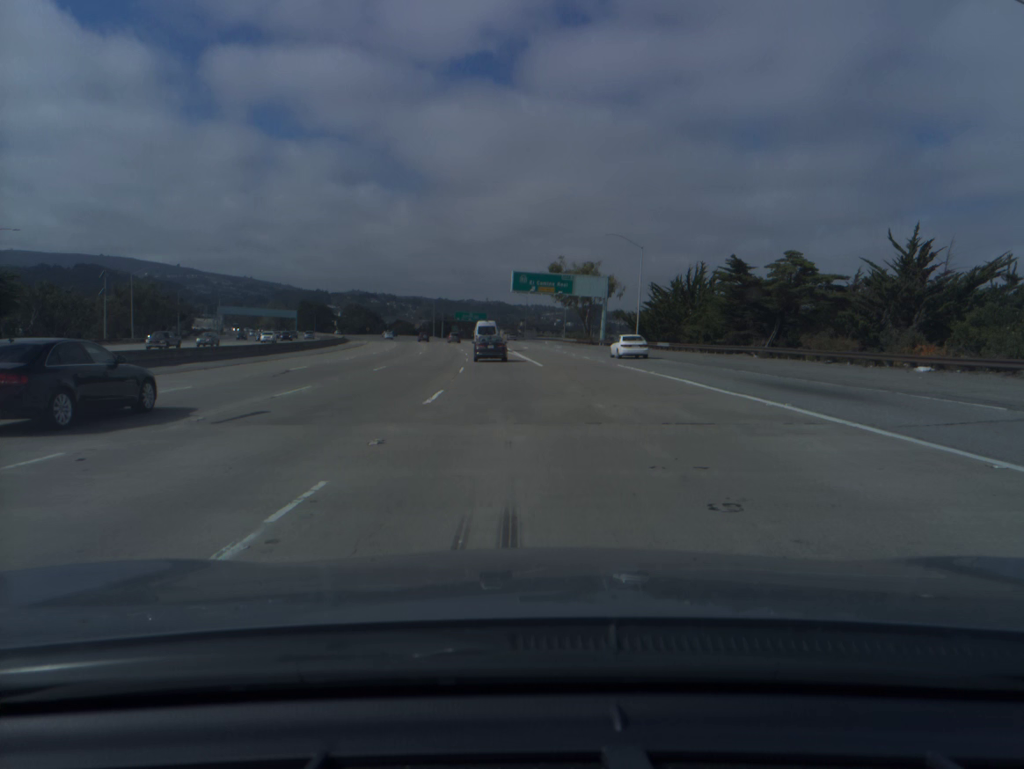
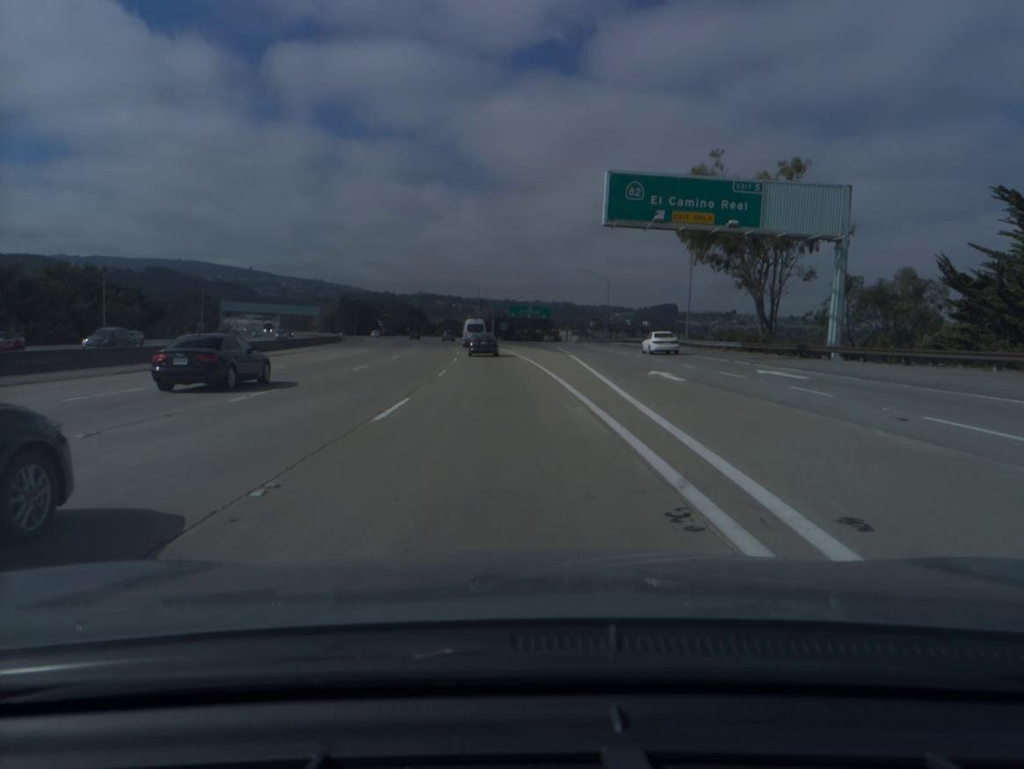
(-2.2, +61.4) m; -5°
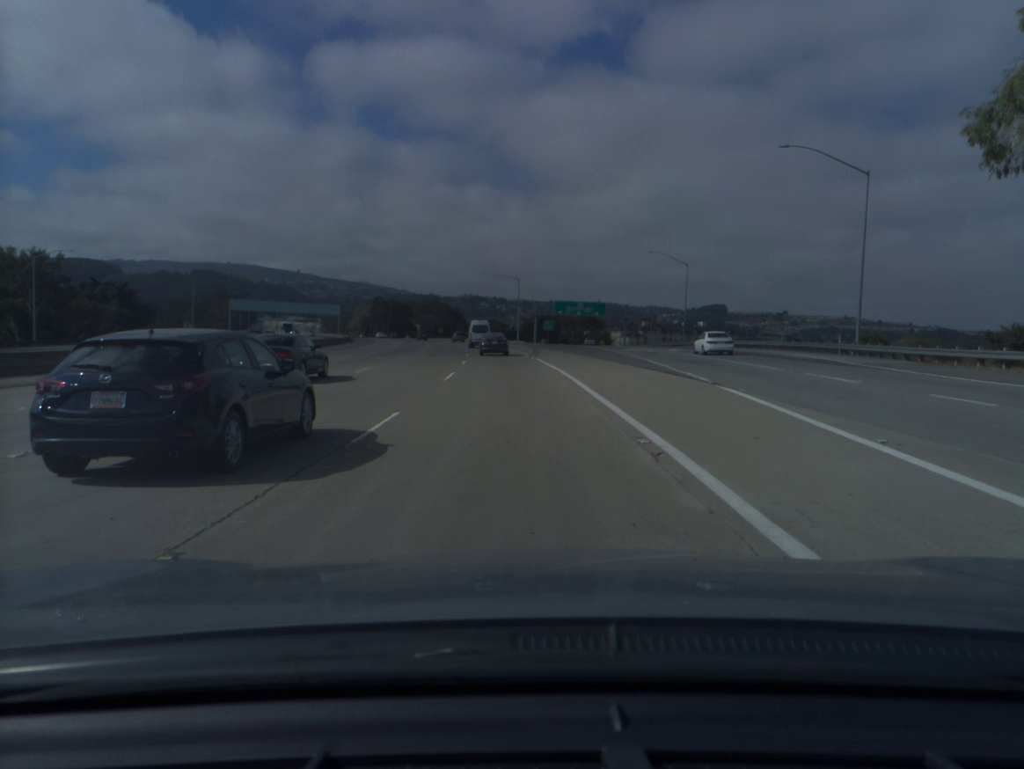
(-0.9, +31.1) m; -3°
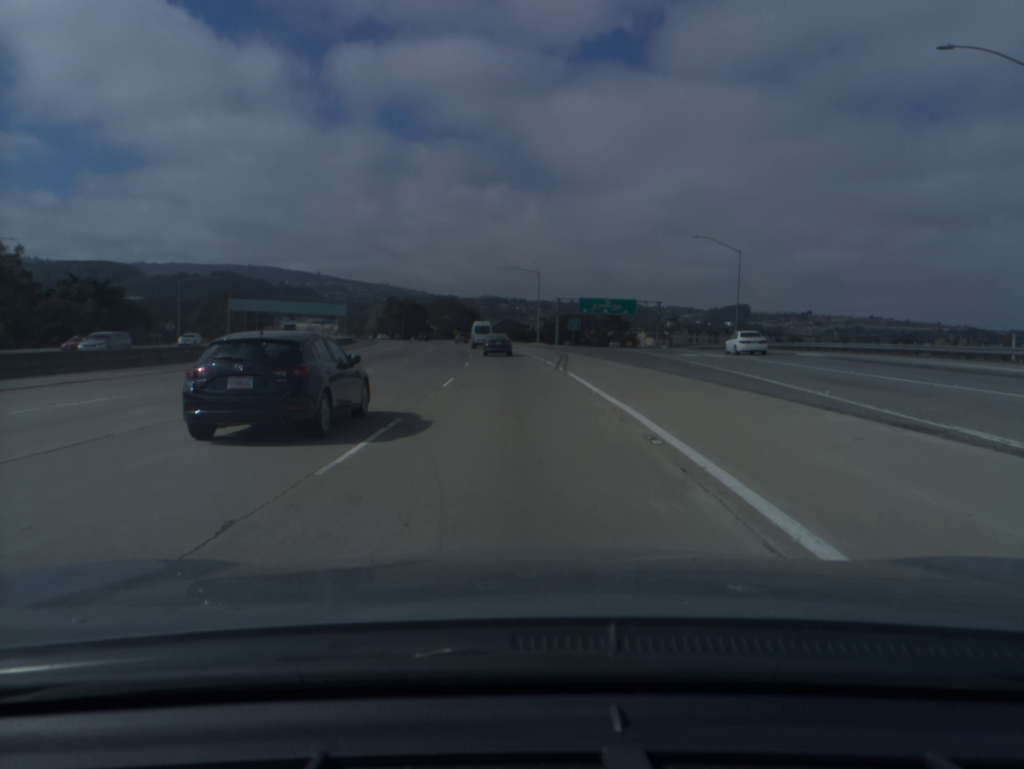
(-0.2, +15.7) m; -1°
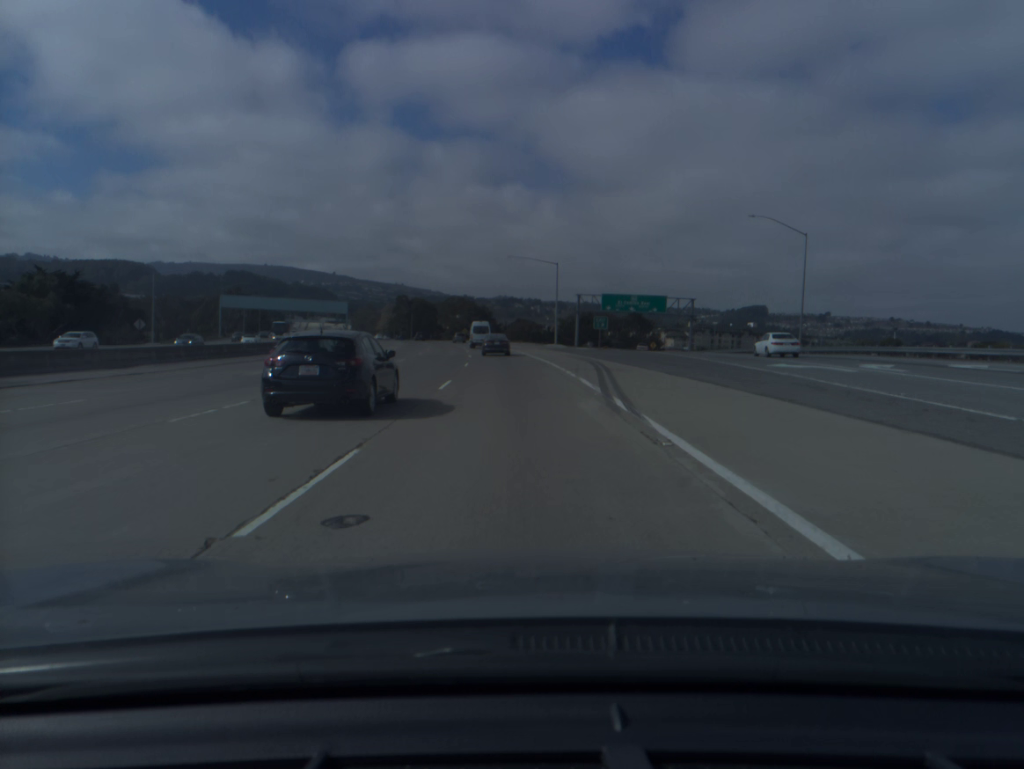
(-0.2, +15.8) m; -1°
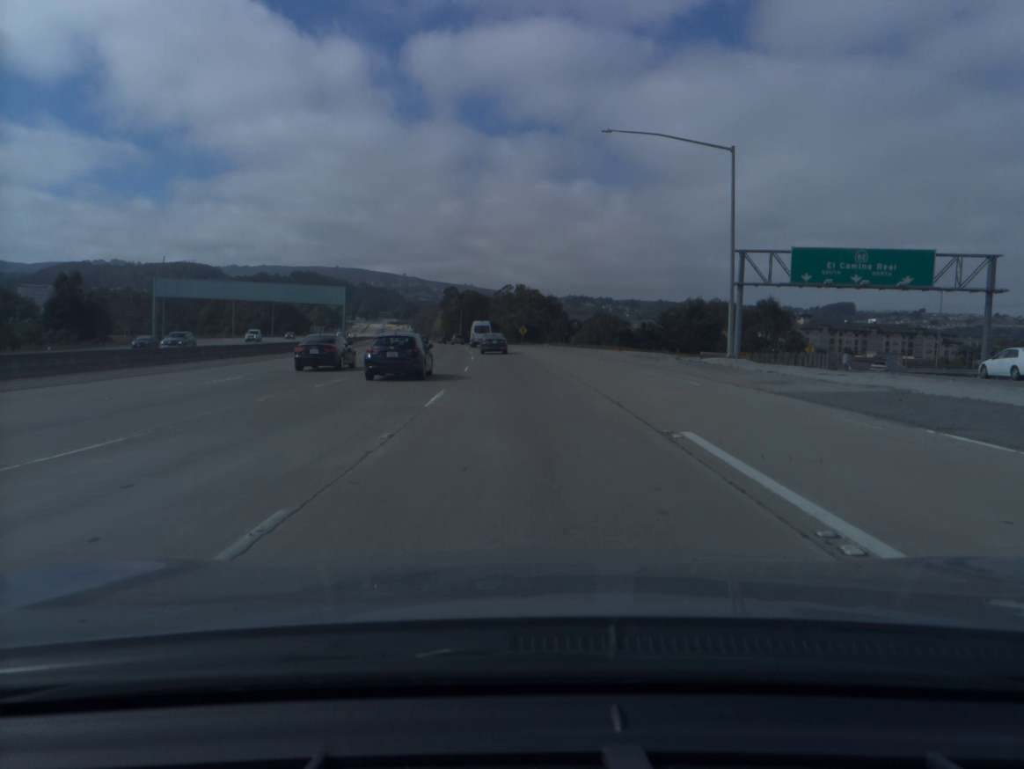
(-2.7, +63.9) m; -5°
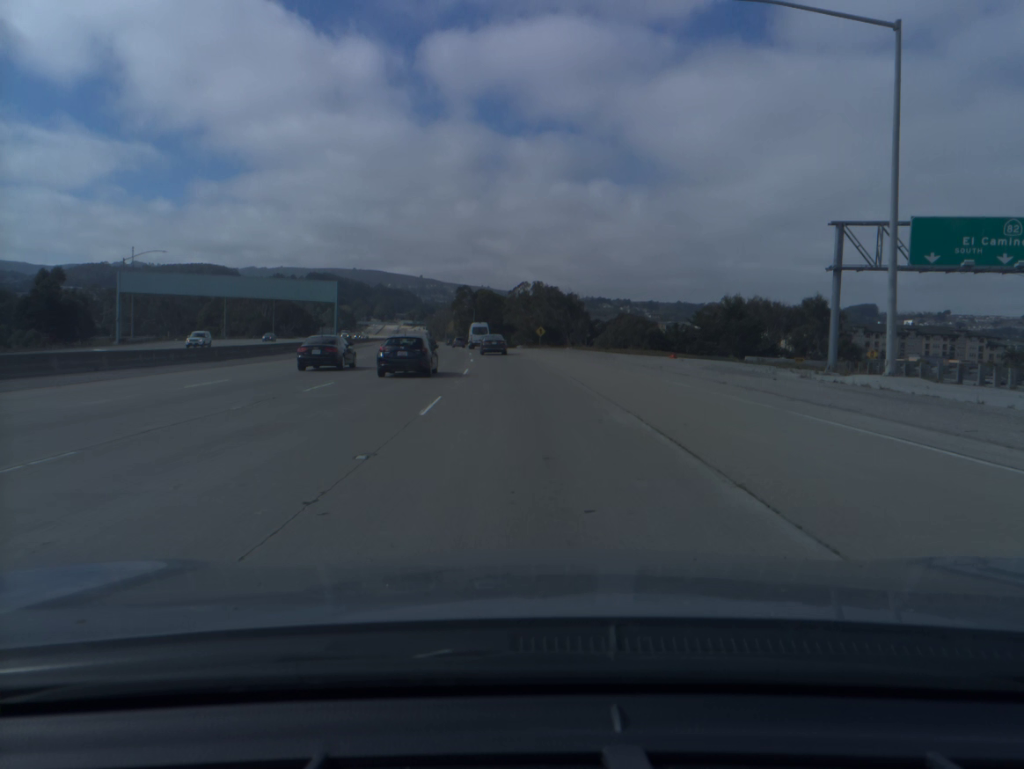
(-0.2, +16.2) m; -1°
